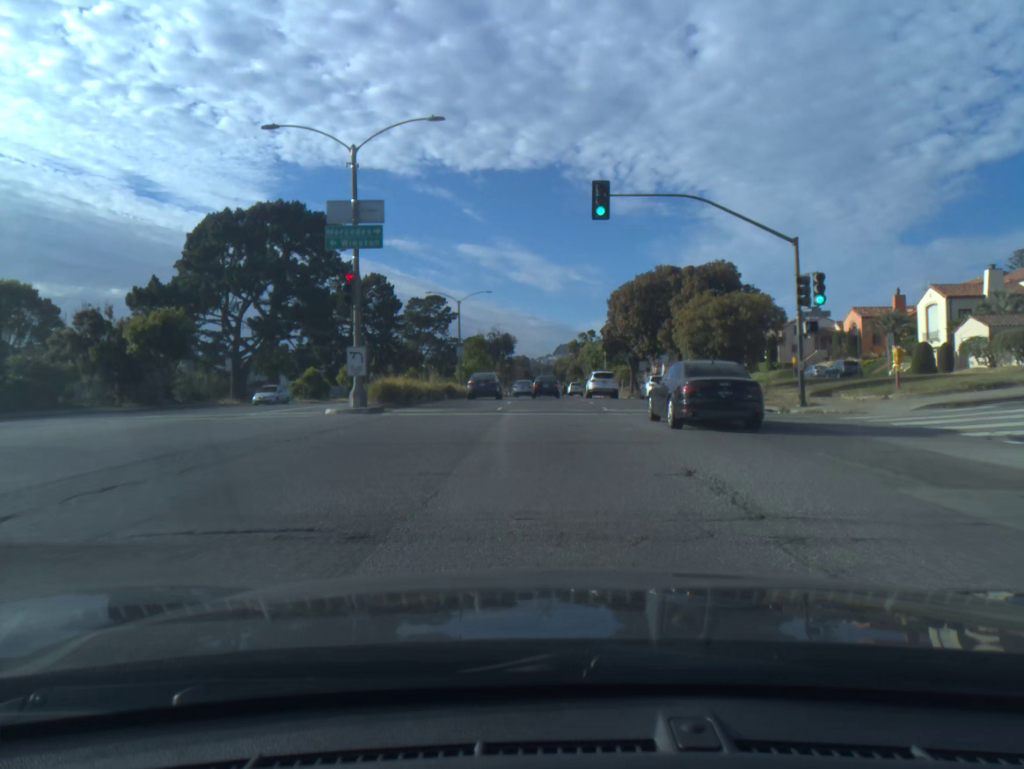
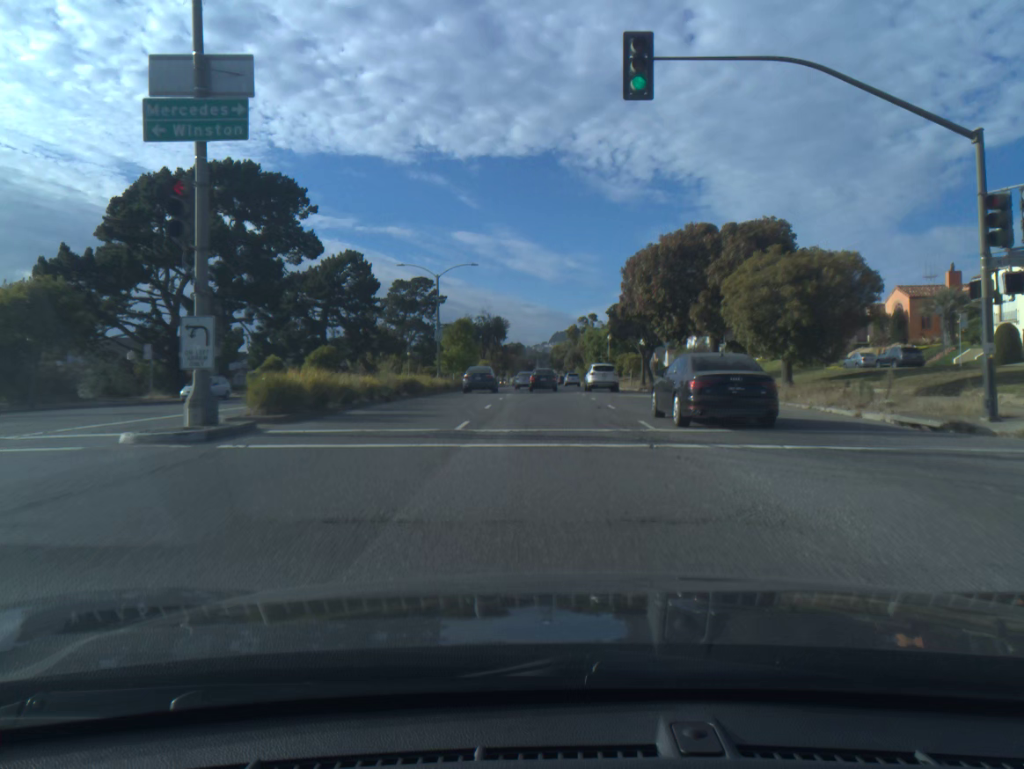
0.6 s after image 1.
(0.0, +11.1) m; 0°
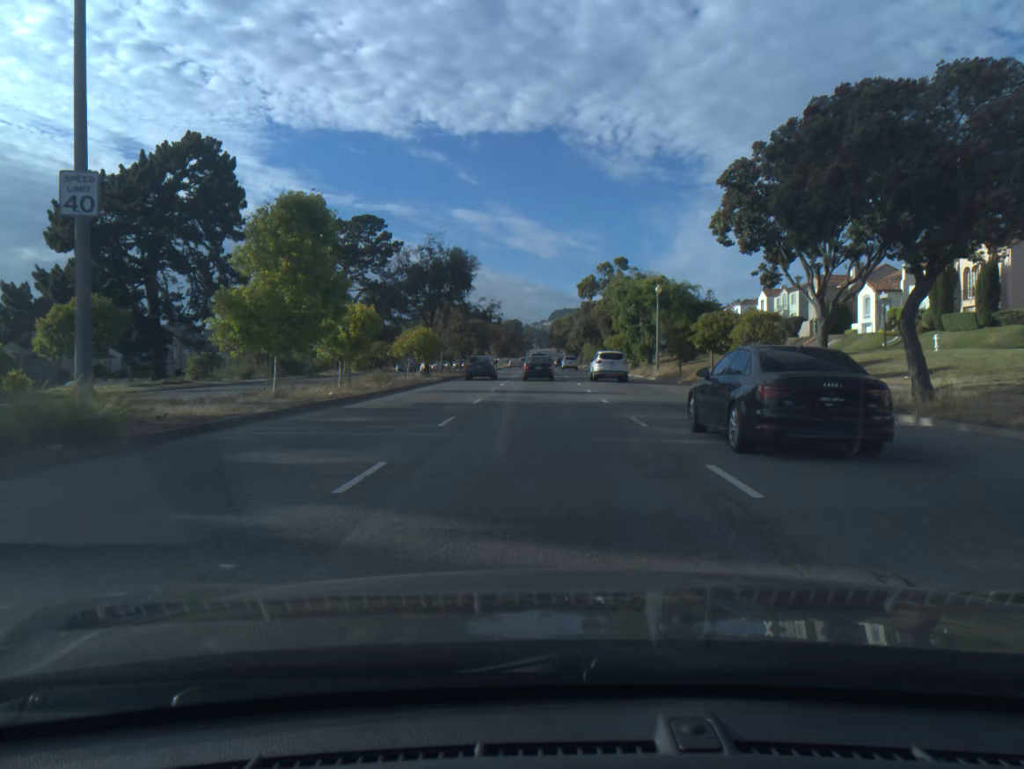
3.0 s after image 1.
(+0.2, +44.3) m; 0°
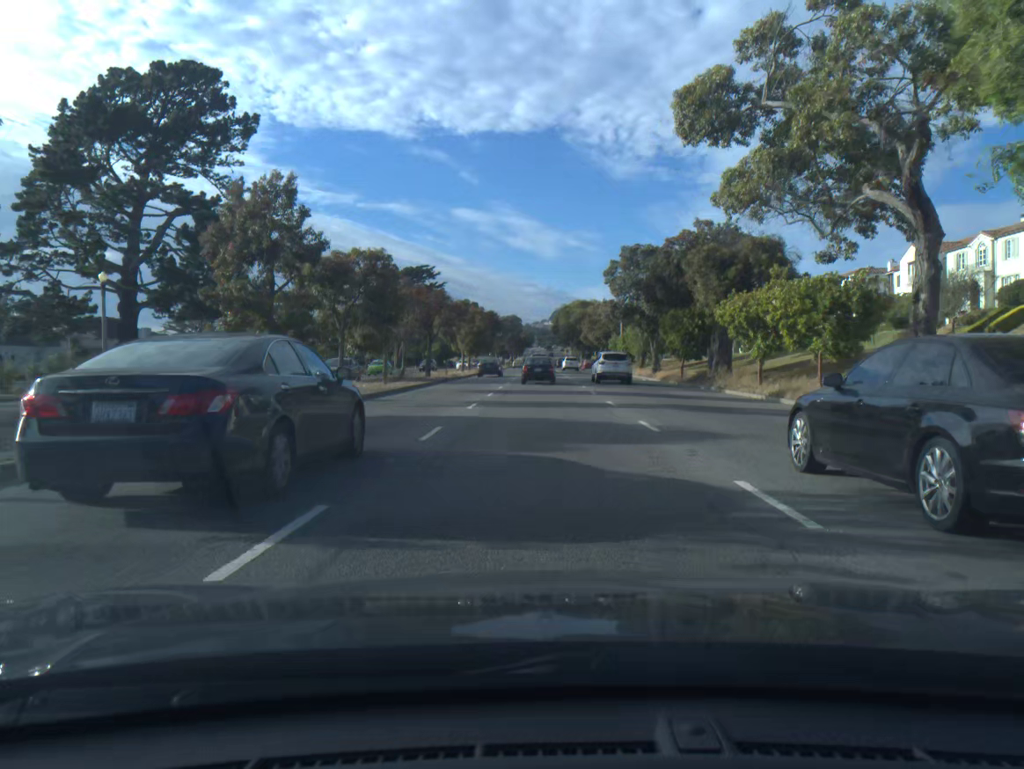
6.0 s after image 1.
(-0.1, +53.2) m; 0°
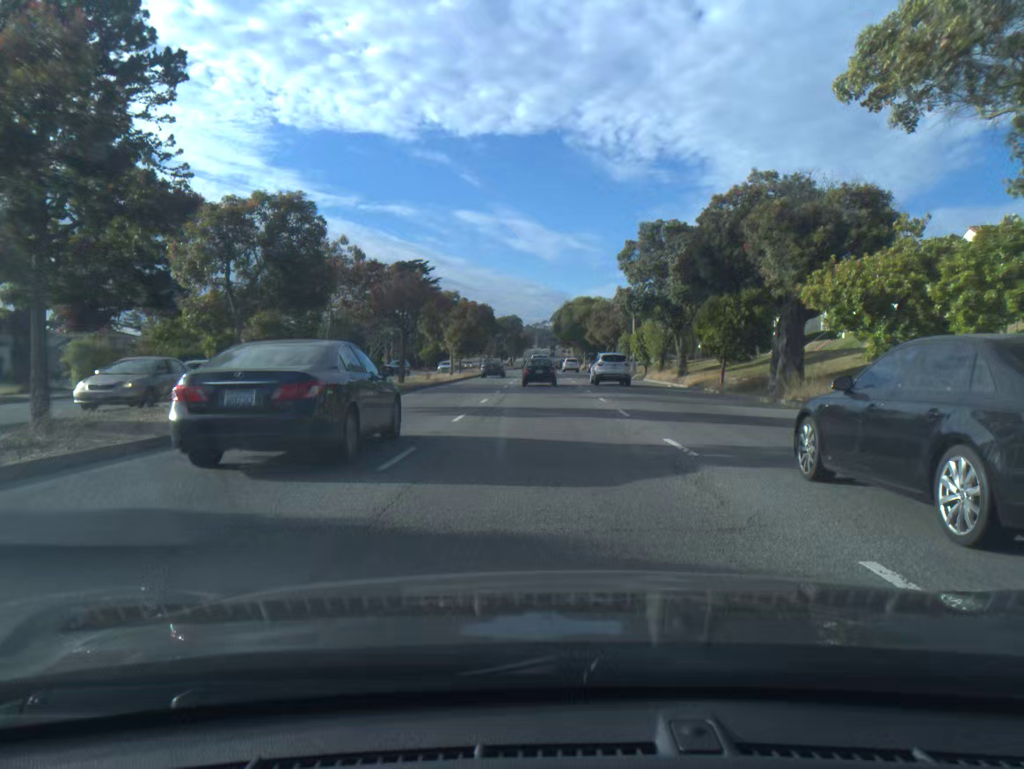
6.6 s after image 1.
(0.0, +10.3) m; 0°
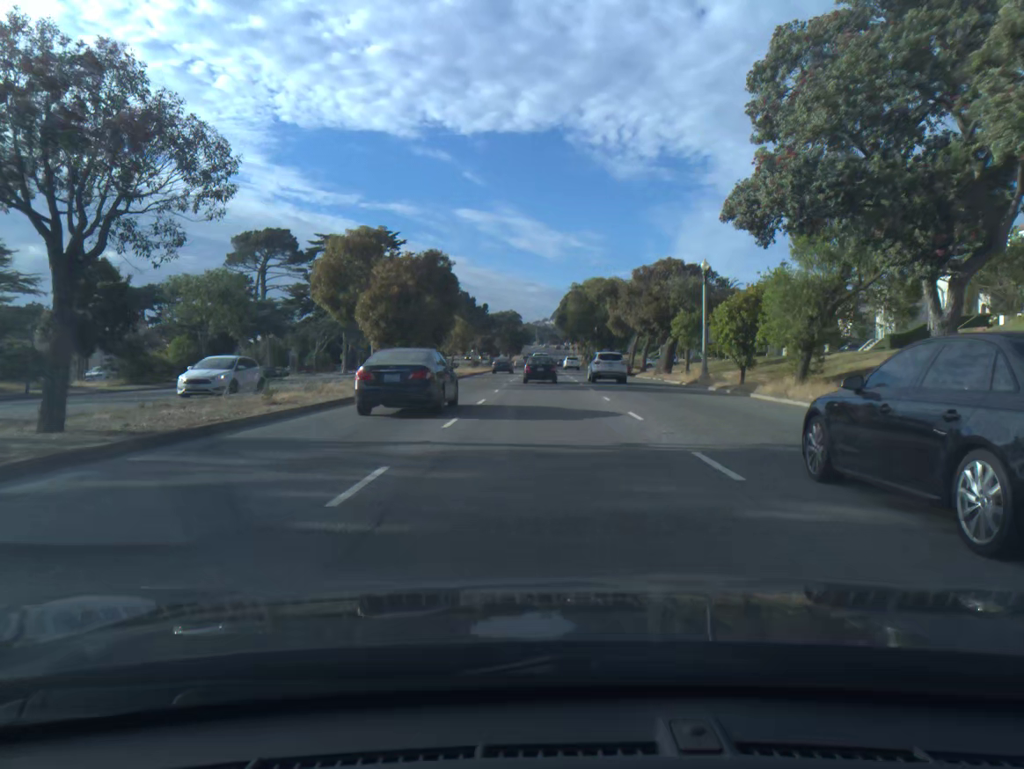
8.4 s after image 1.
(0.0, +30.5) m; 0°
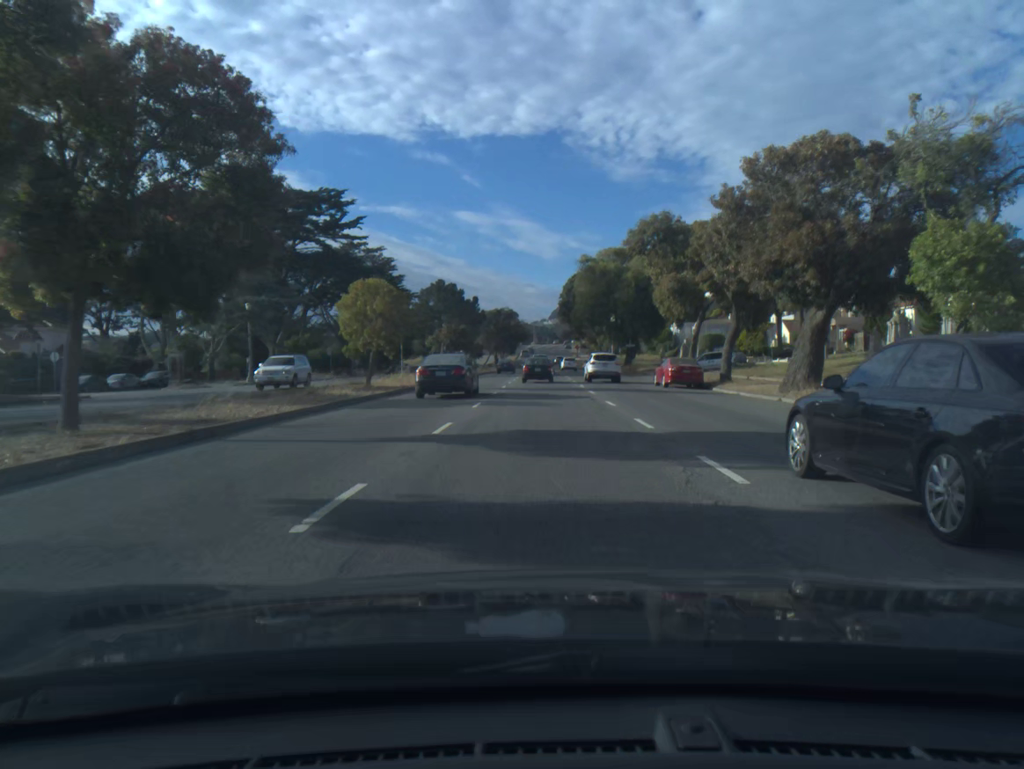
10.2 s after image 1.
(0.0, +30.0) m; 0°
